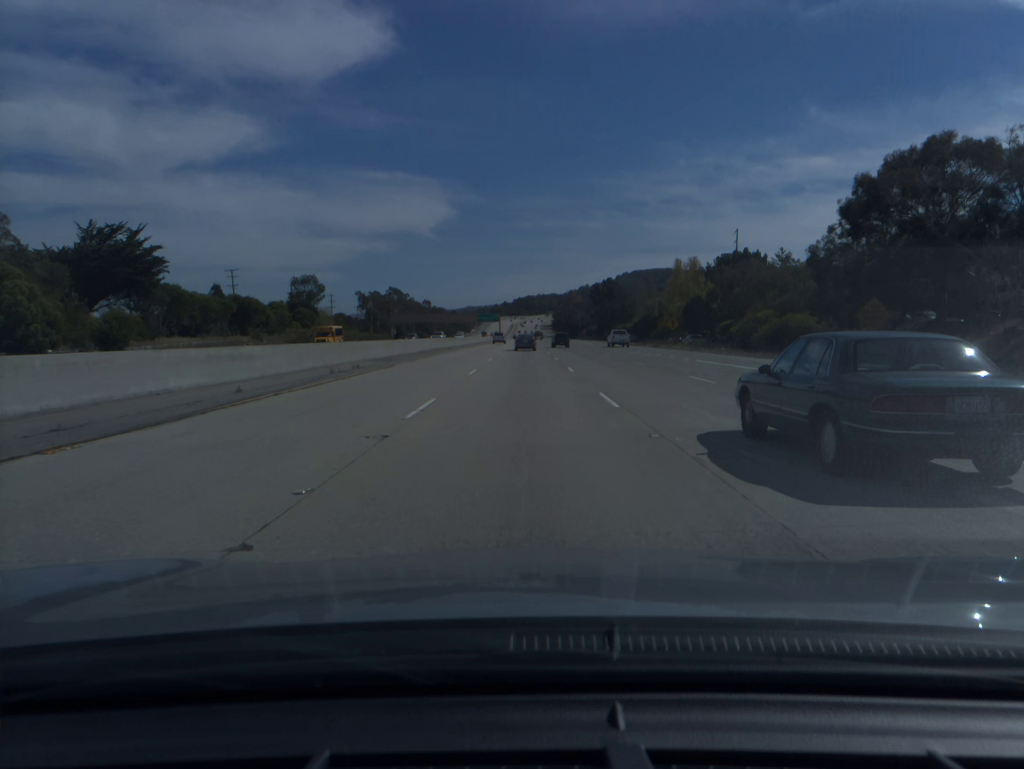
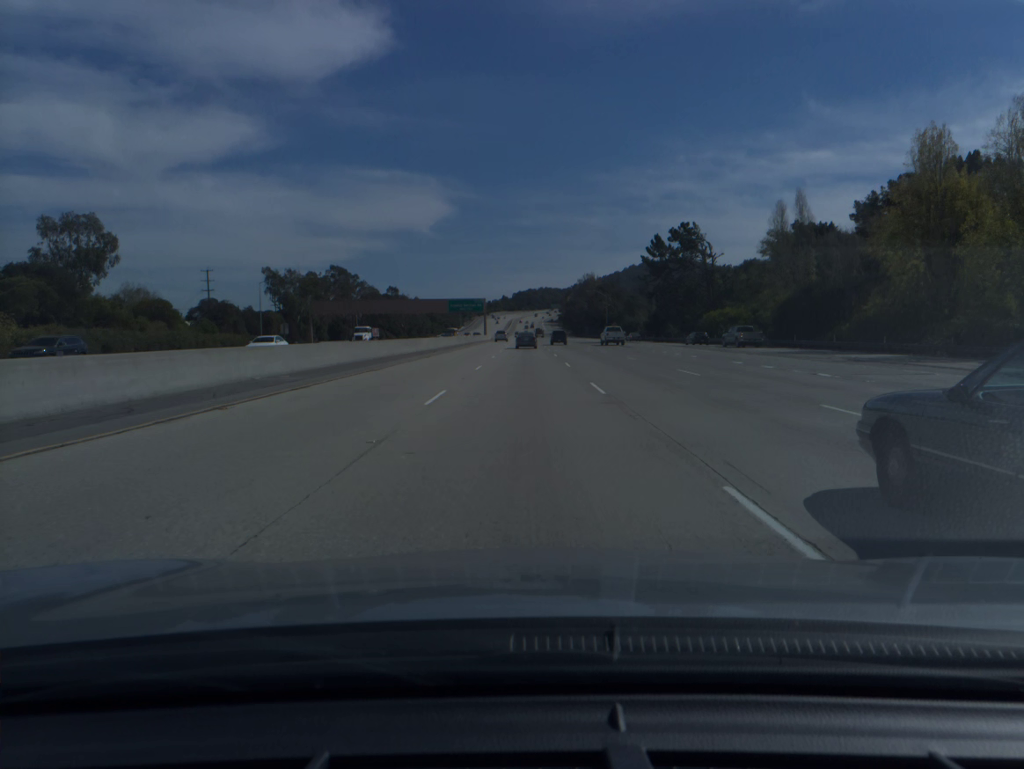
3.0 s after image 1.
(-0.1, +97.4) m; 0°
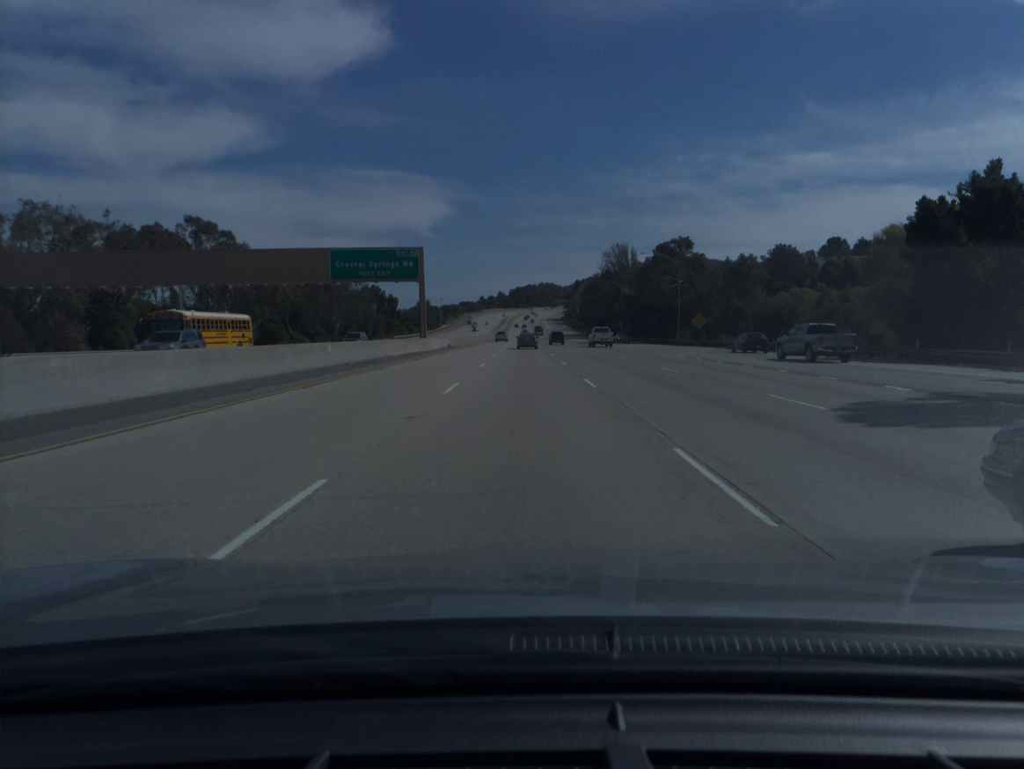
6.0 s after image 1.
(-0.1, +96.9) m; 0°
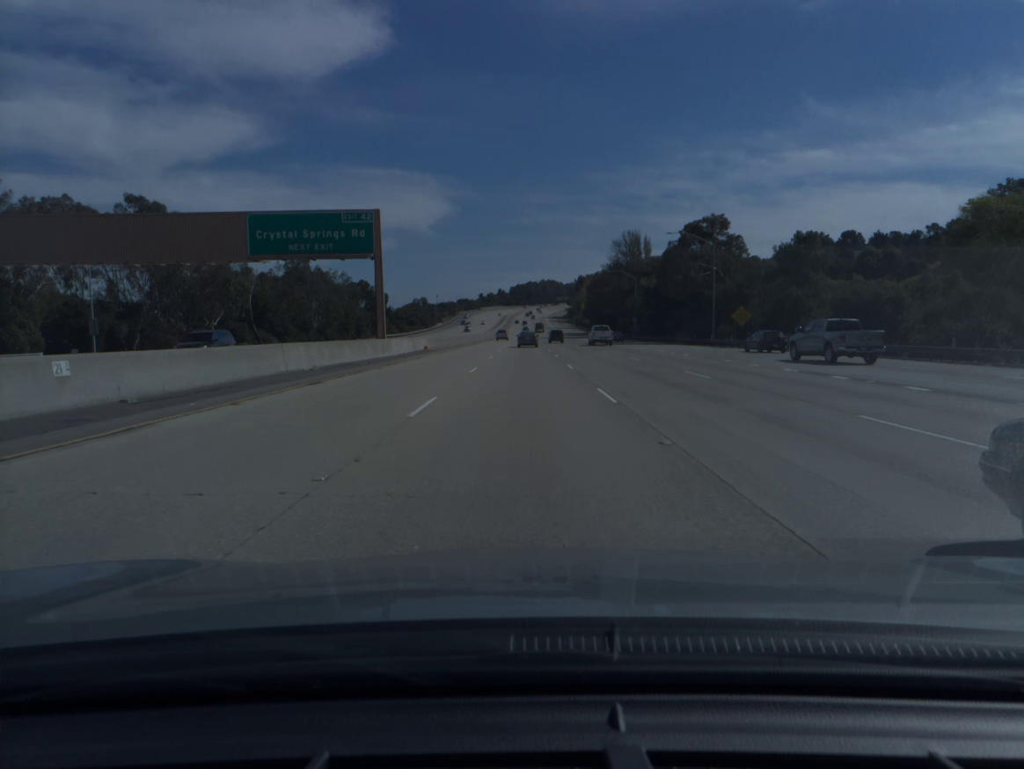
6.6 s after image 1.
(0.0, +19.3) m; 0°
